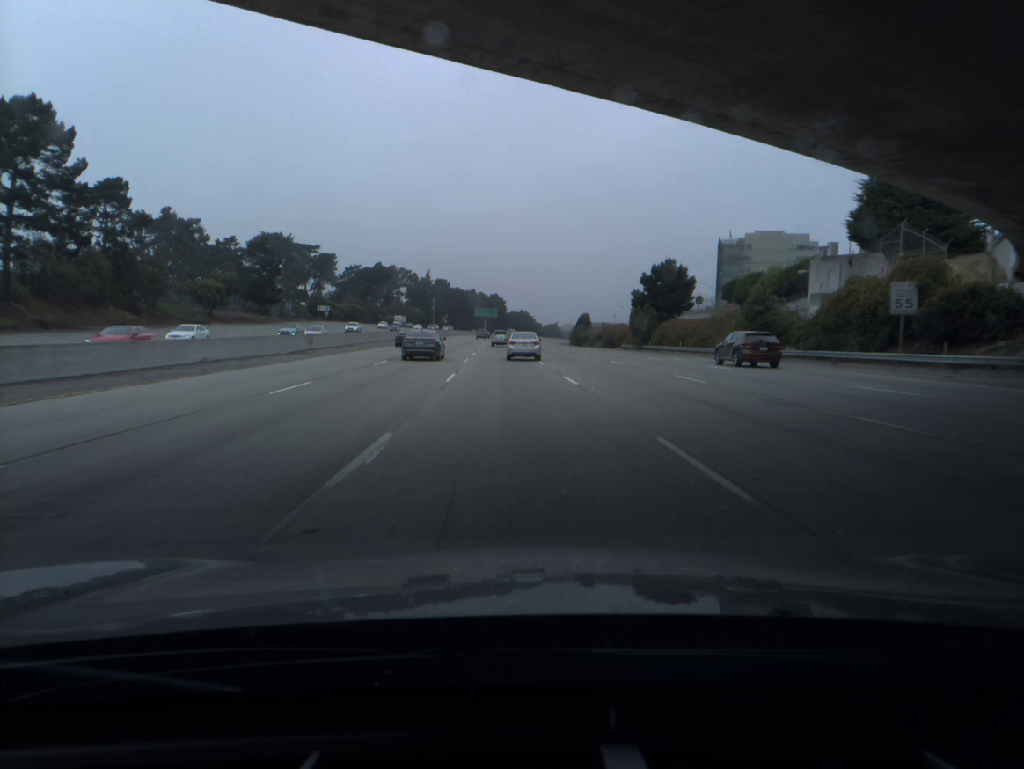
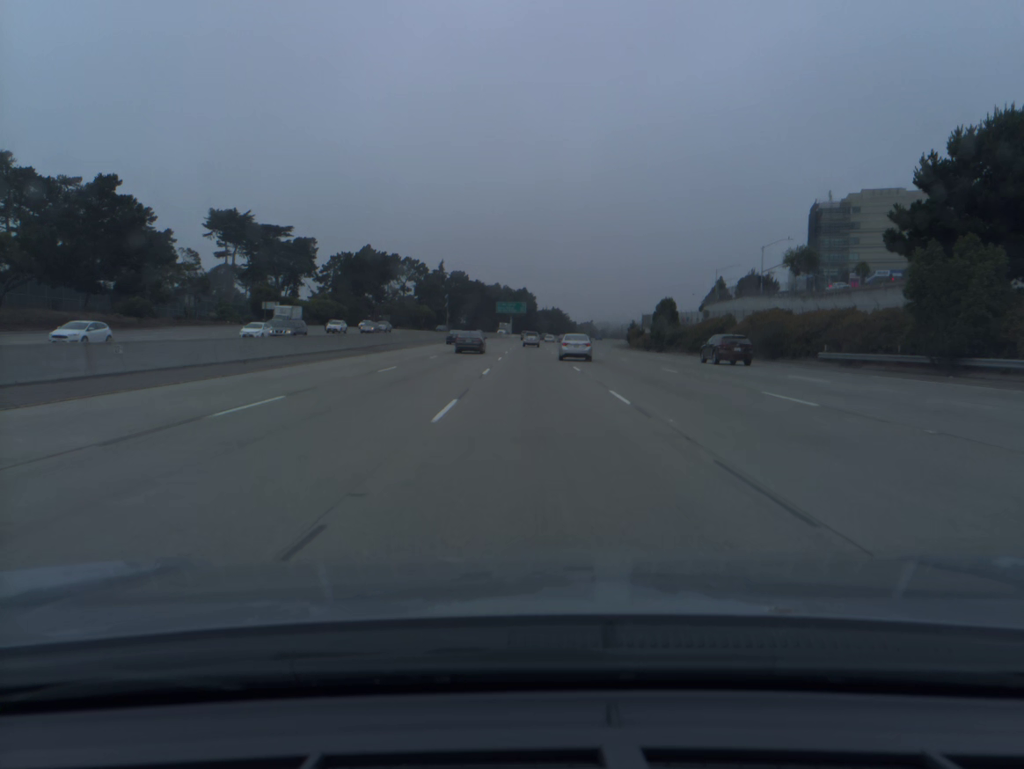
(-1.3, +64.4) m; -1°
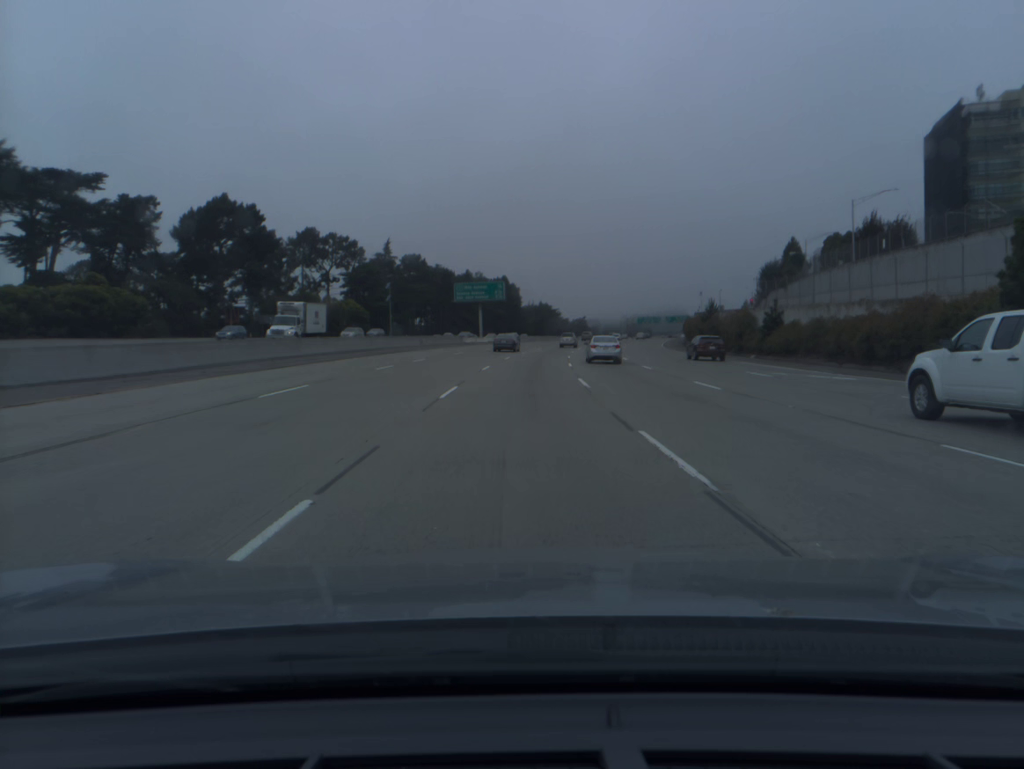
(+0.9, +80.6) m; +1°
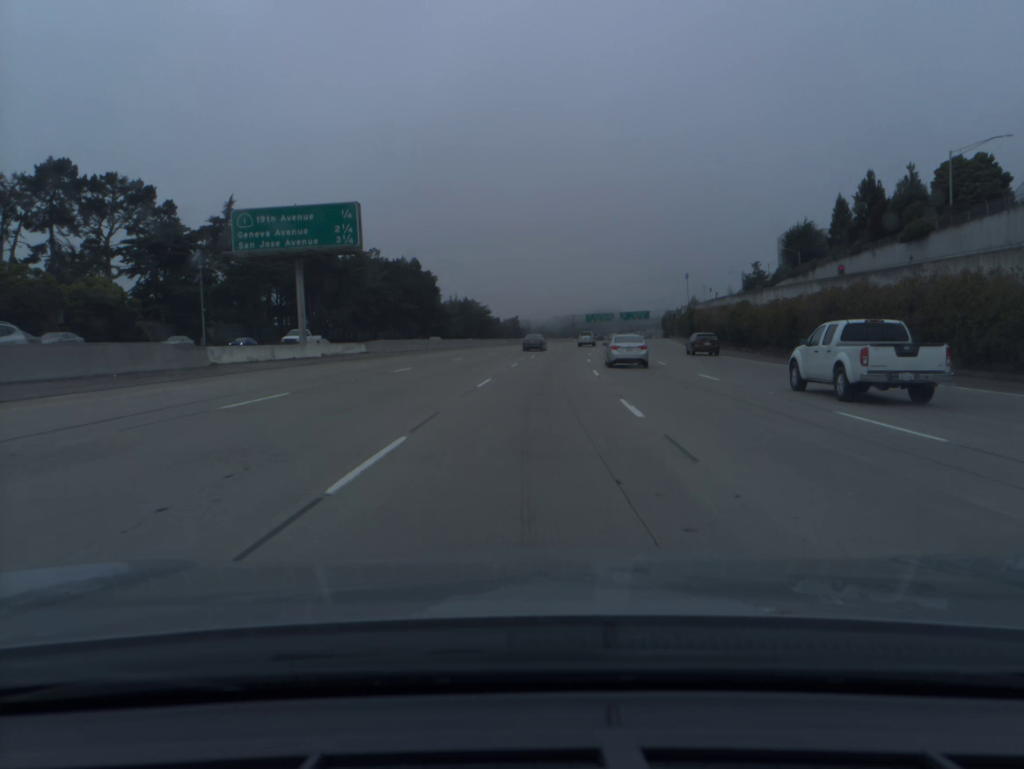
(+2.3, +67.3) m; +5°
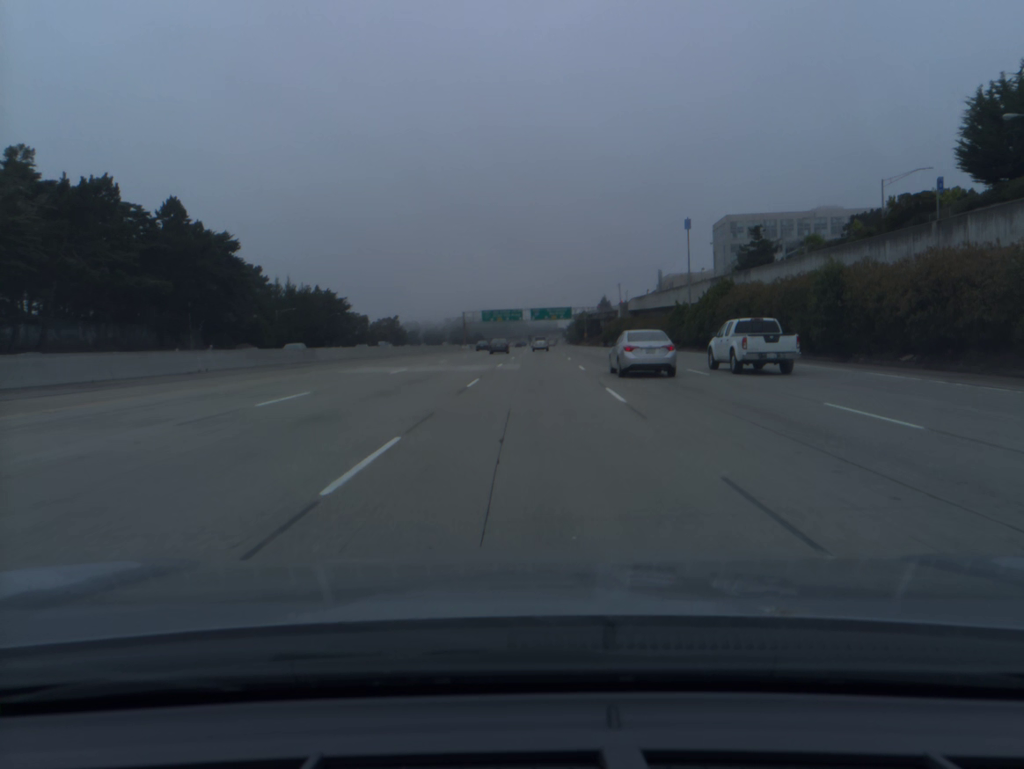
(+6.3, +85.3) m; +8°
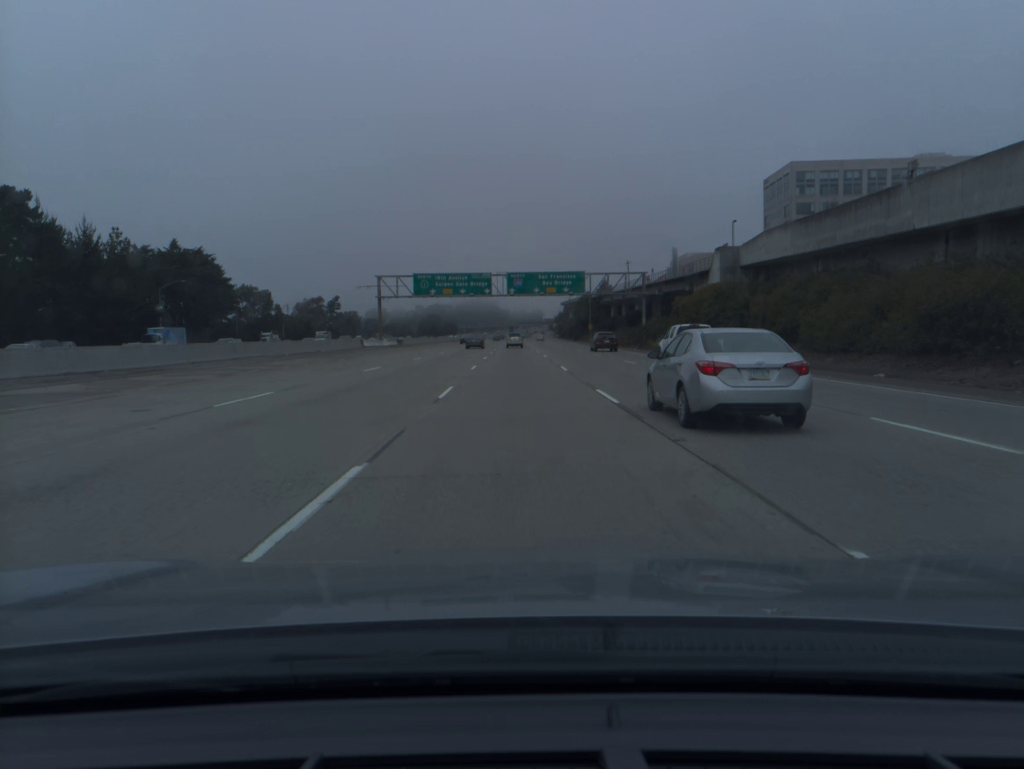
(+2.1, +87.2) m; +1°
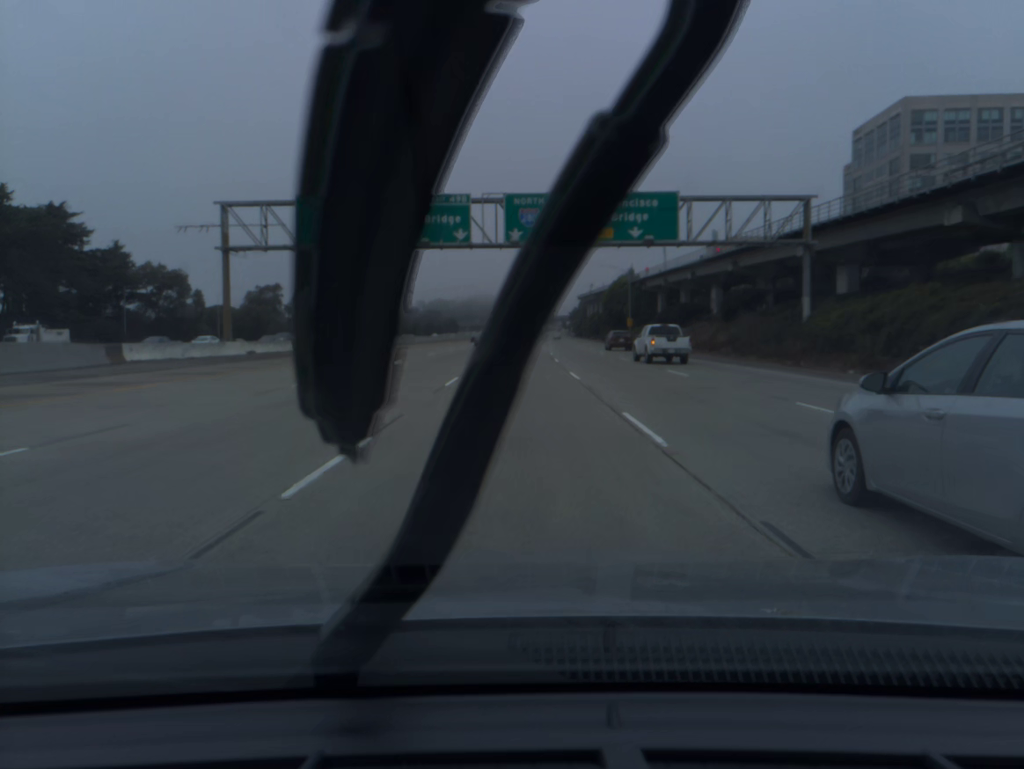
(-0.3, +53.7) m; -1°
